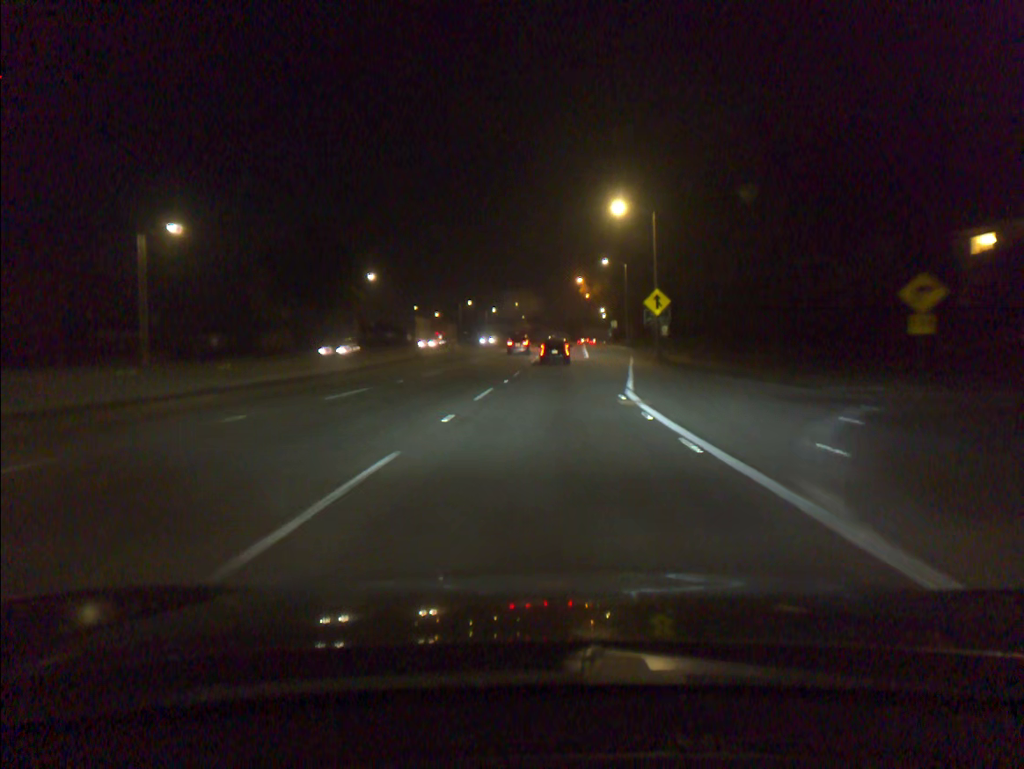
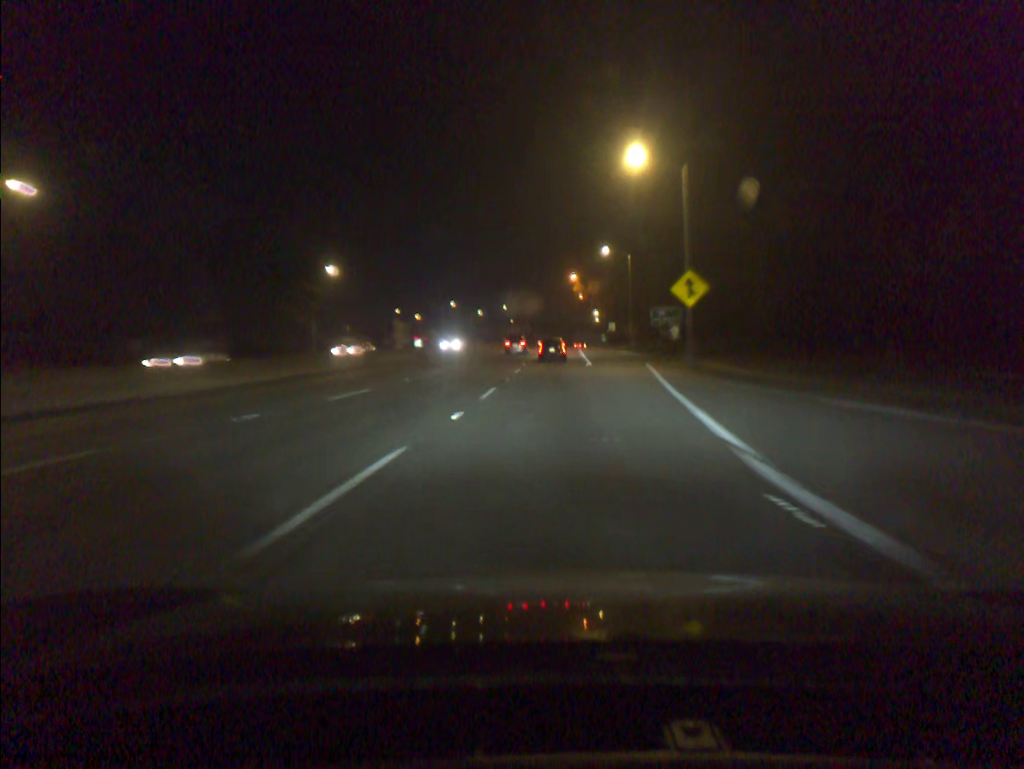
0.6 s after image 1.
(+0.1, +13.6) m; +1°
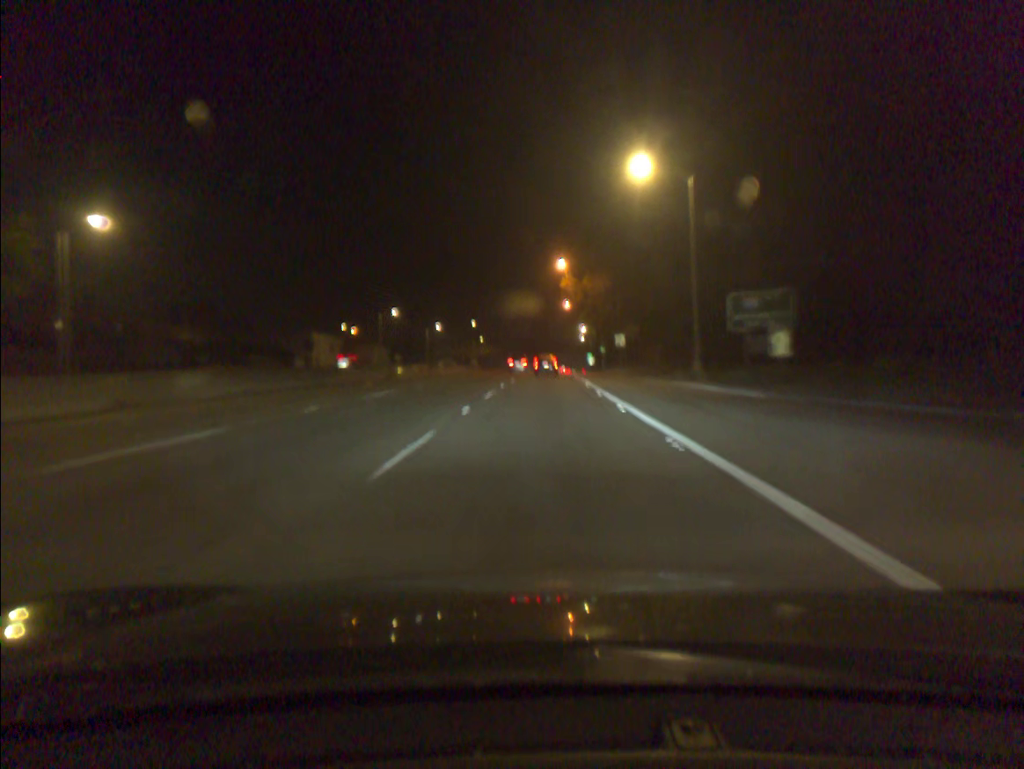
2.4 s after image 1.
(+0.7, +40.6) m; +2°
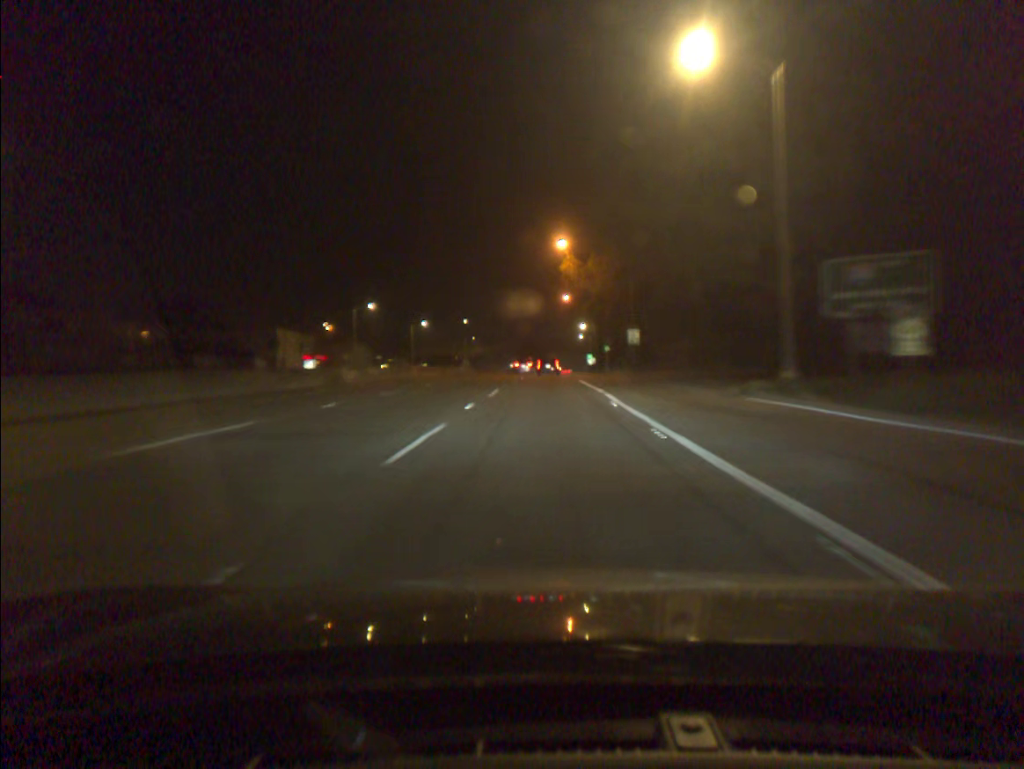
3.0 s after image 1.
(0.0, +13.4) m; 0°
